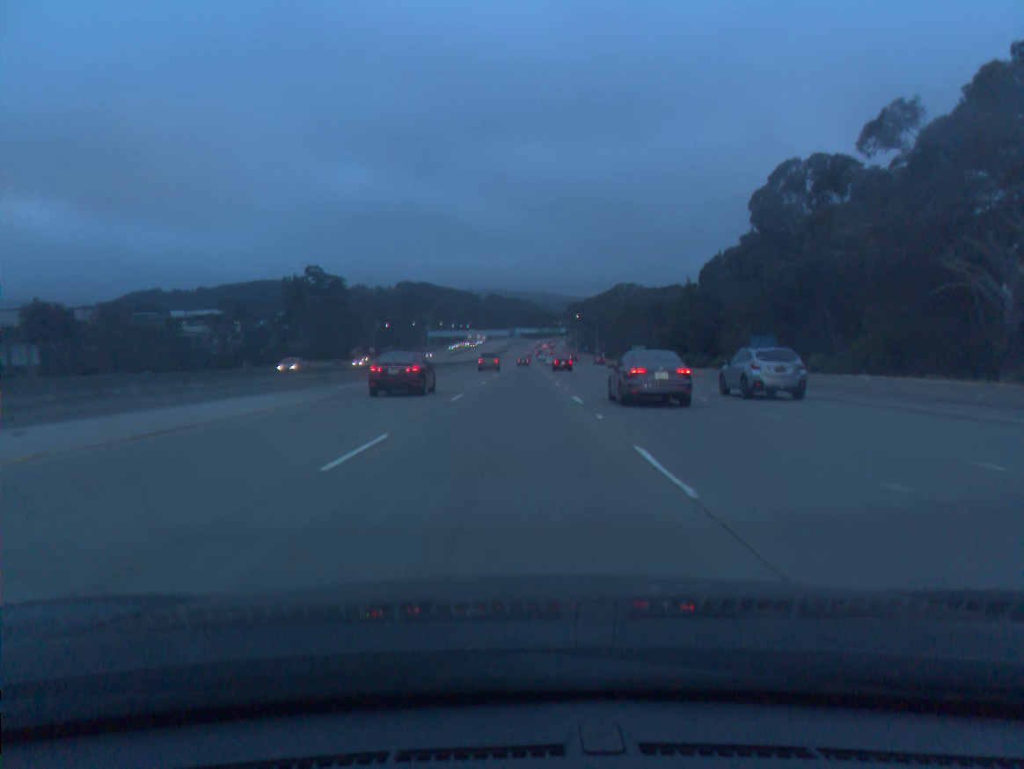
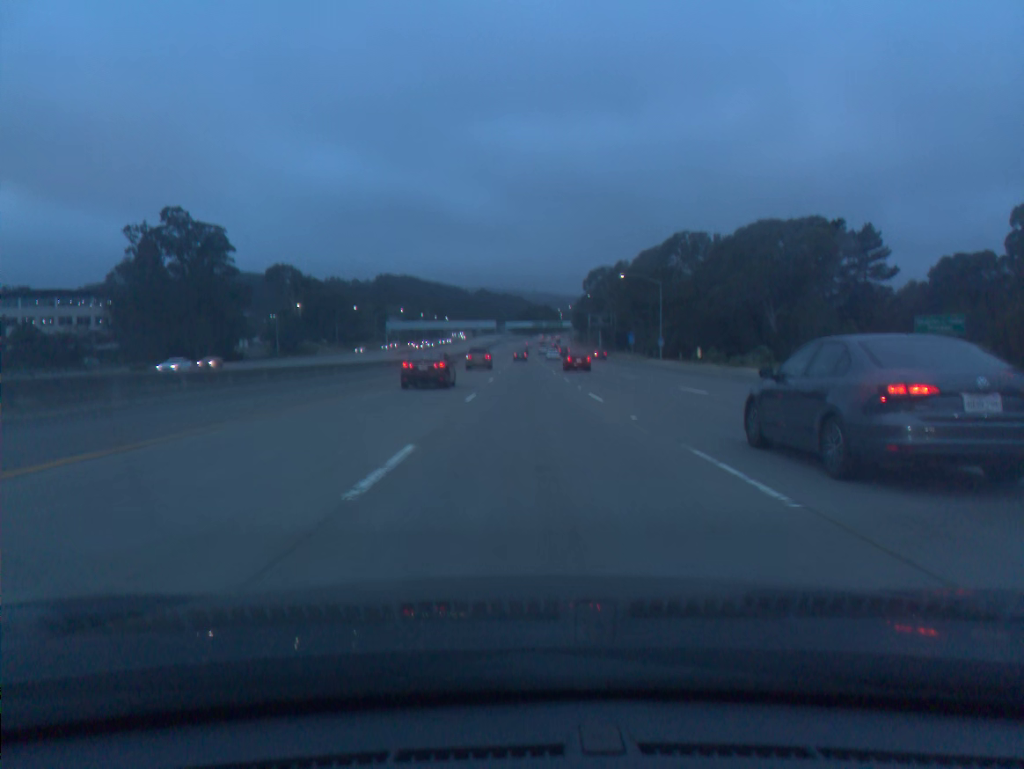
(+0.5, +102.9) m; +1°
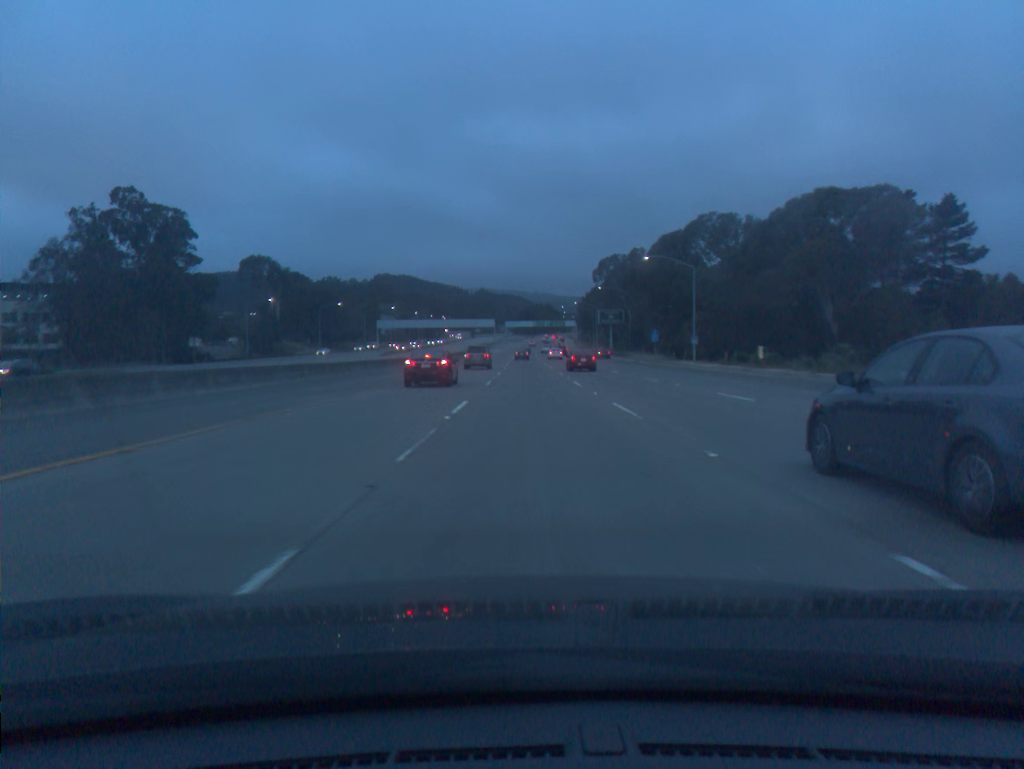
(0.0, +20.4) m; 0°
